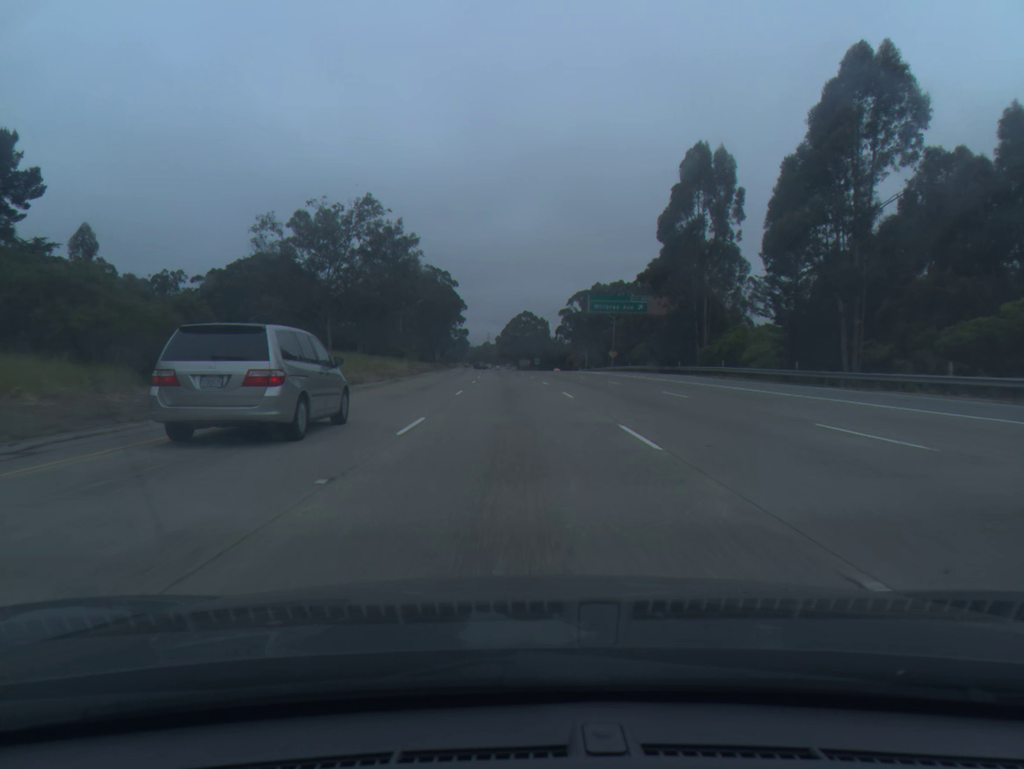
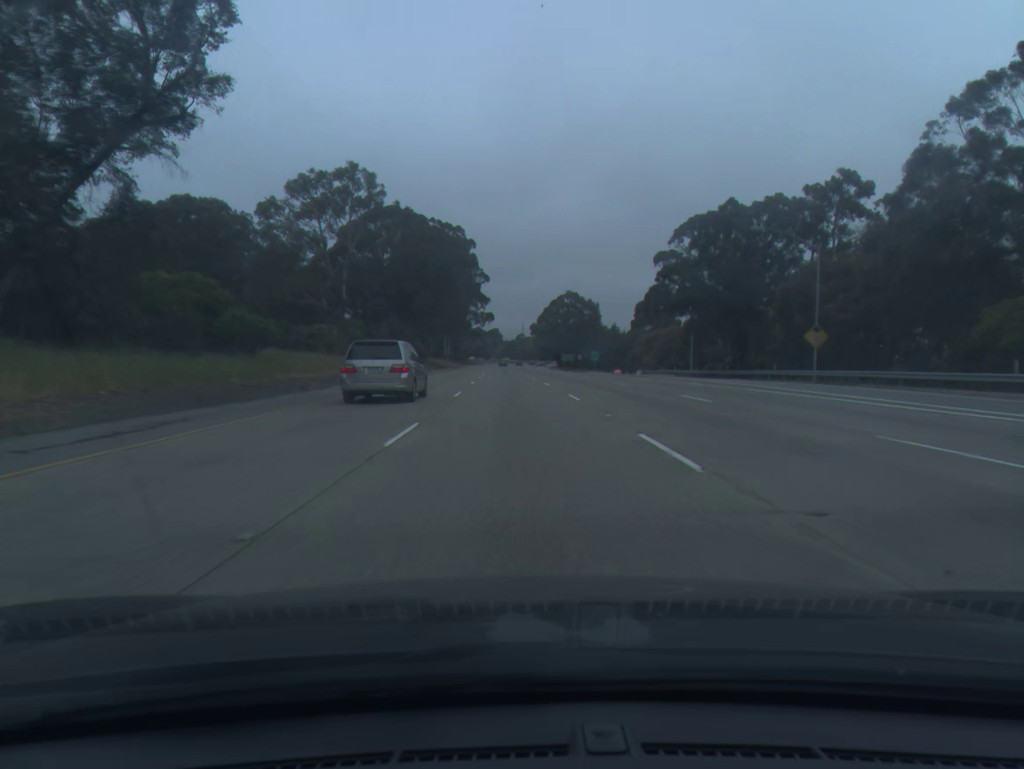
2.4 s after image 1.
(-2.0, +75.1) m; -3°
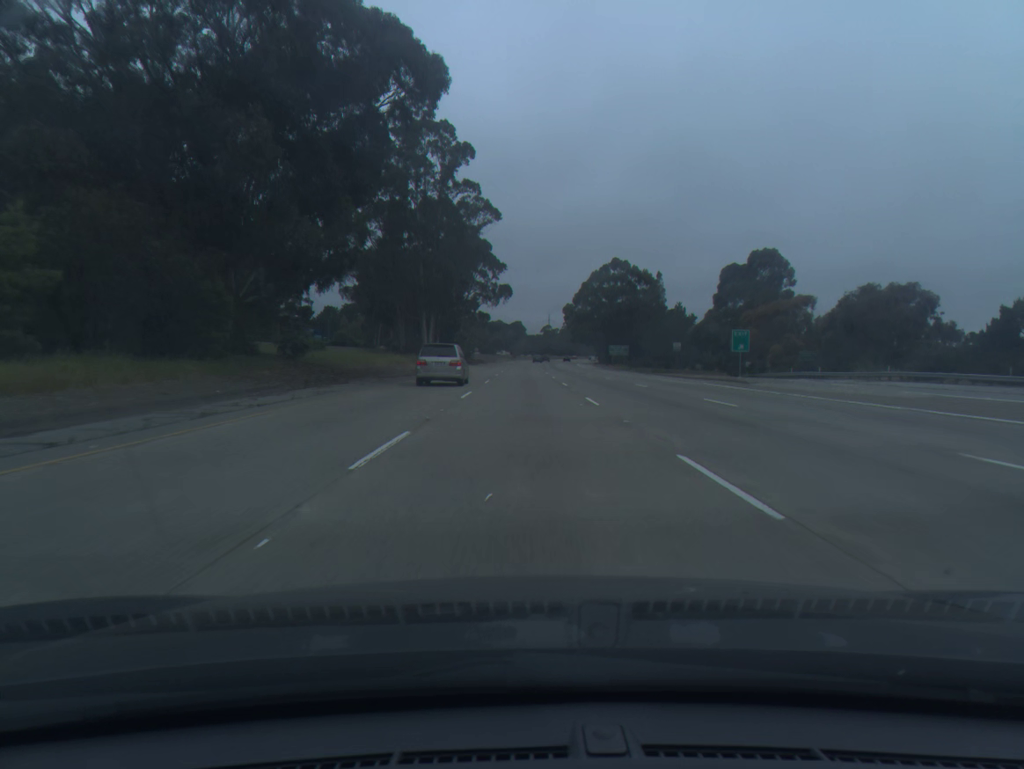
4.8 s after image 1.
(-1.4, +75.1) m; -2°
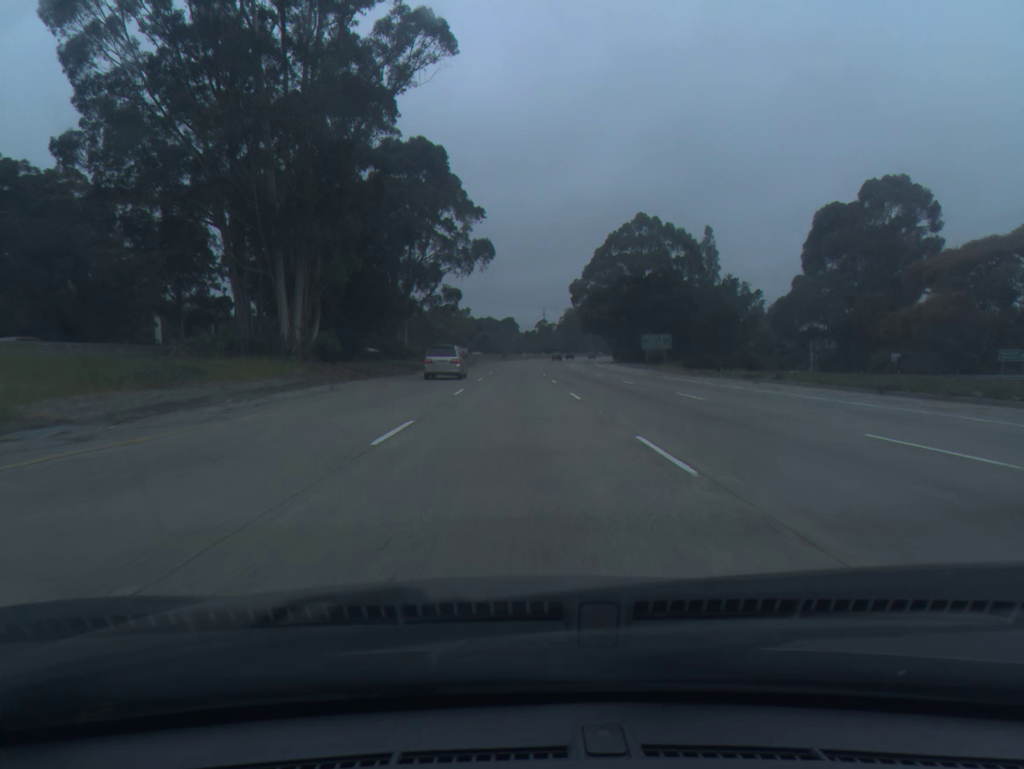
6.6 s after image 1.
(+0.3, +56.4) m; +1°
